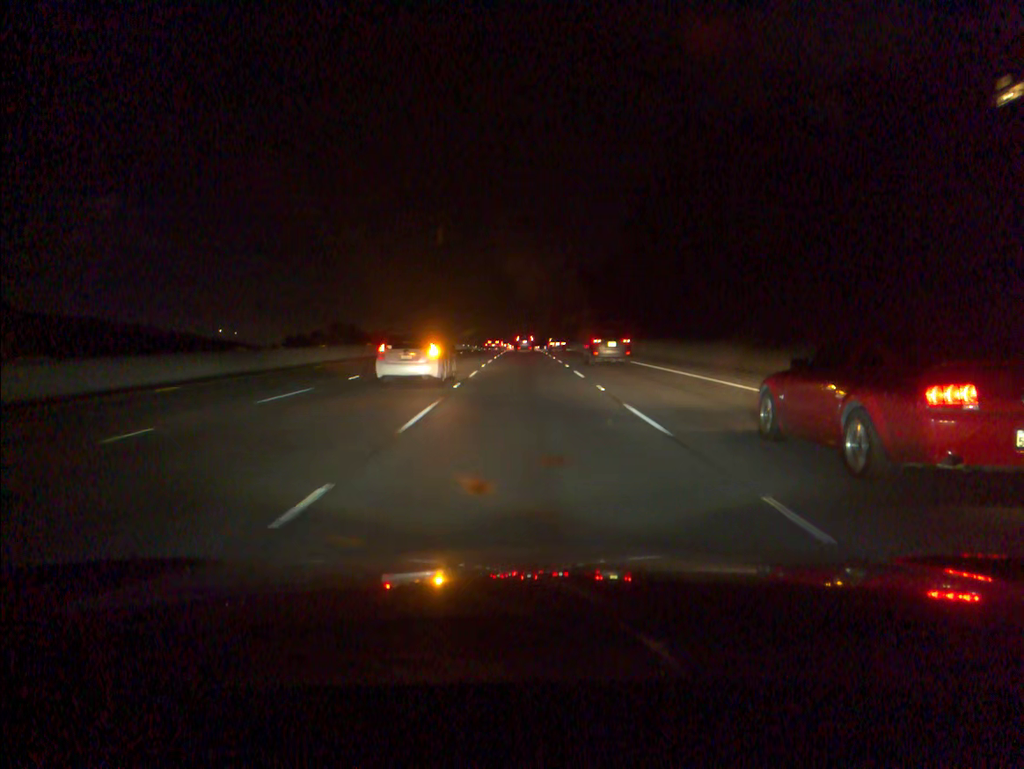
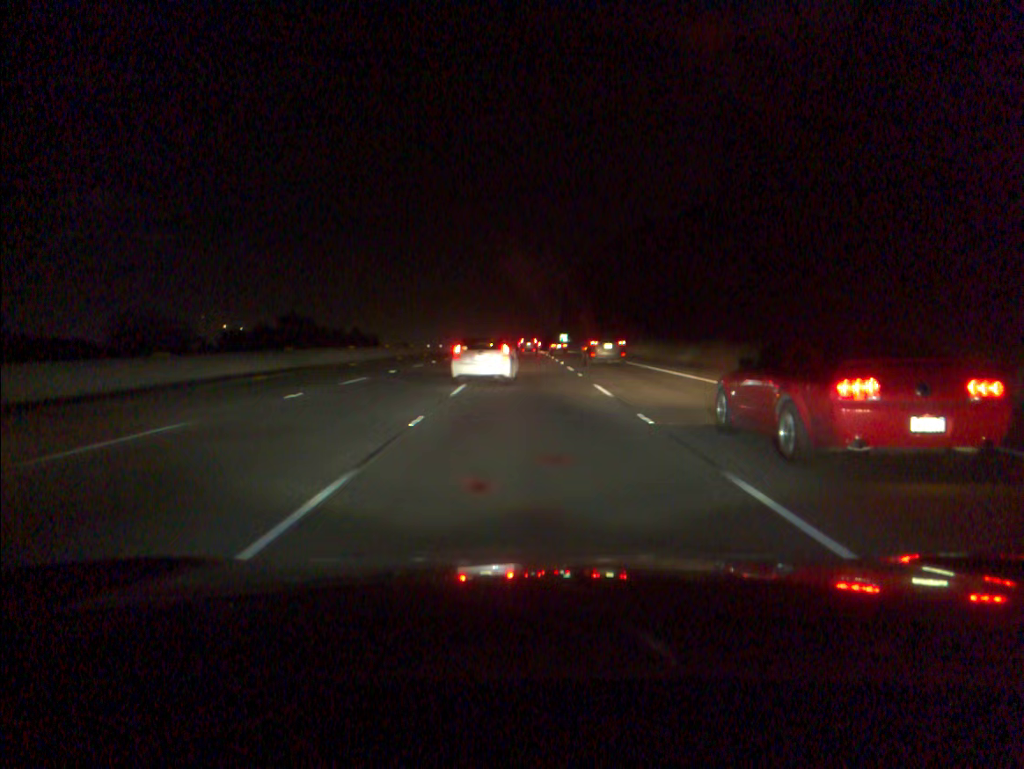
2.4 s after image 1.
(-0.2, +66.2) m; 0°
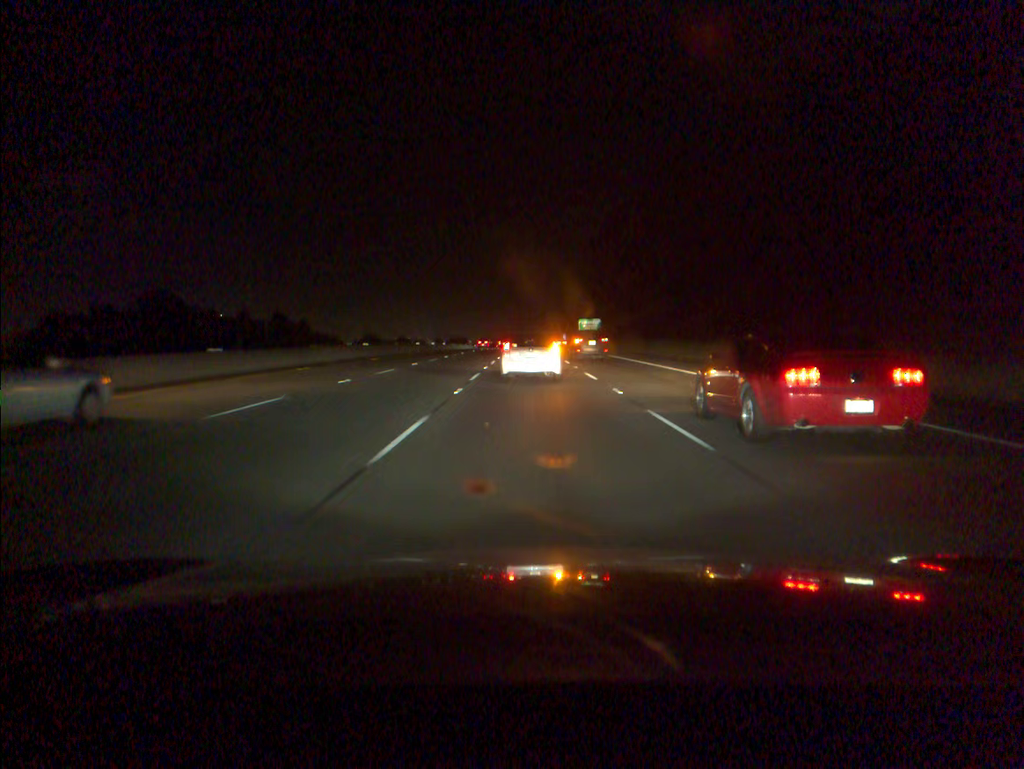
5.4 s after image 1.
(0.0, +82.8) m; 0°
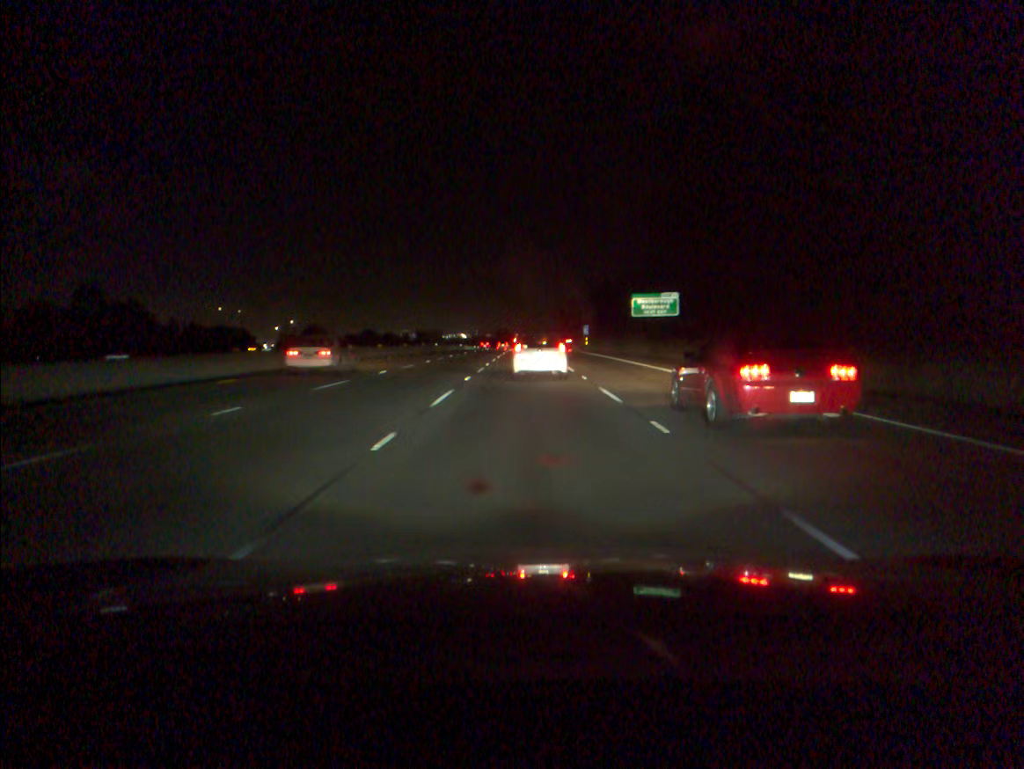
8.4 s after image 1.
(+0.2, +80.9) m; 0°
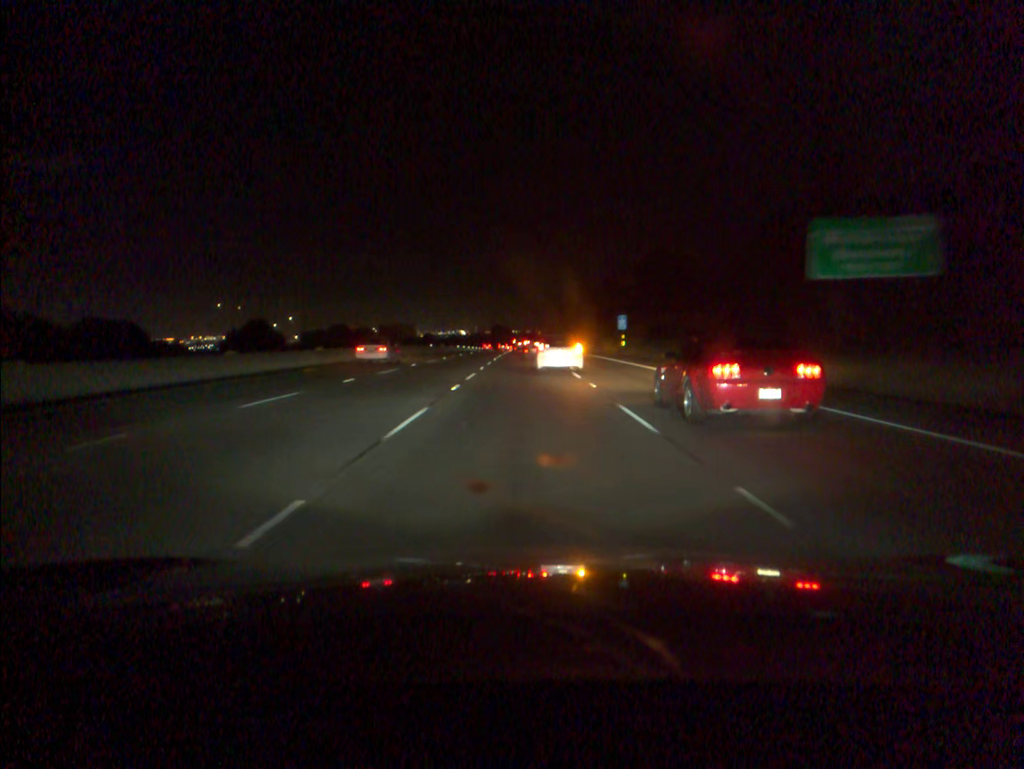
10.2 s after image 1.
(0.0, +48.7) m; 0°
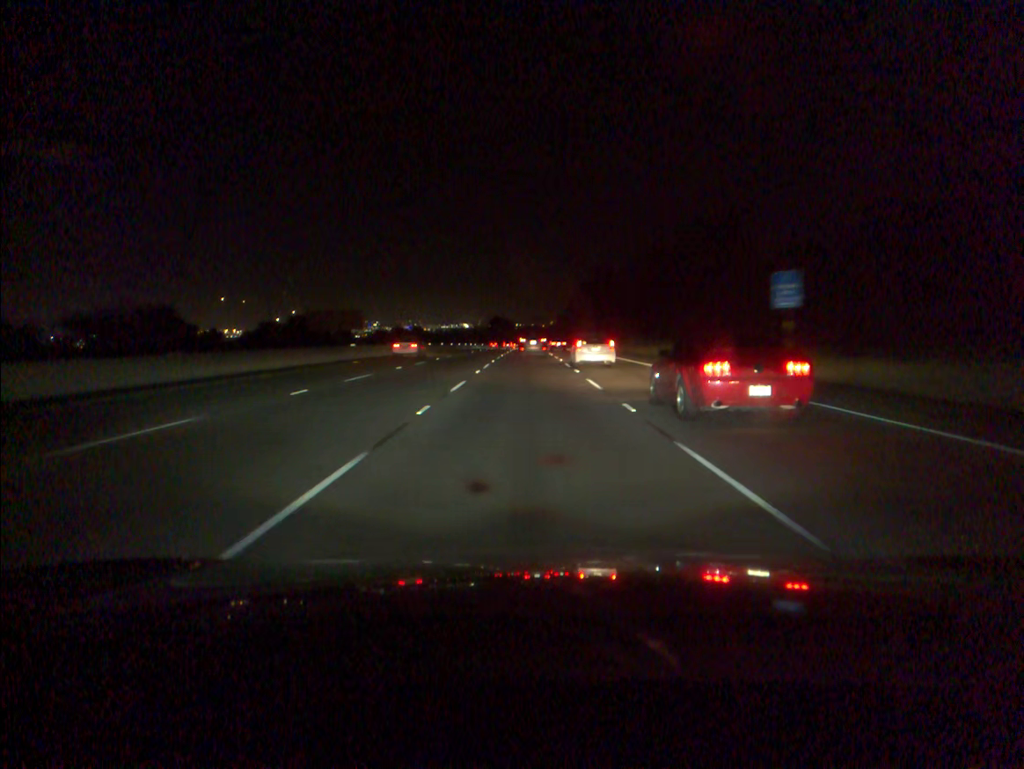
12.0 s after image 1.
(-0.1, +50.1) m; 0°
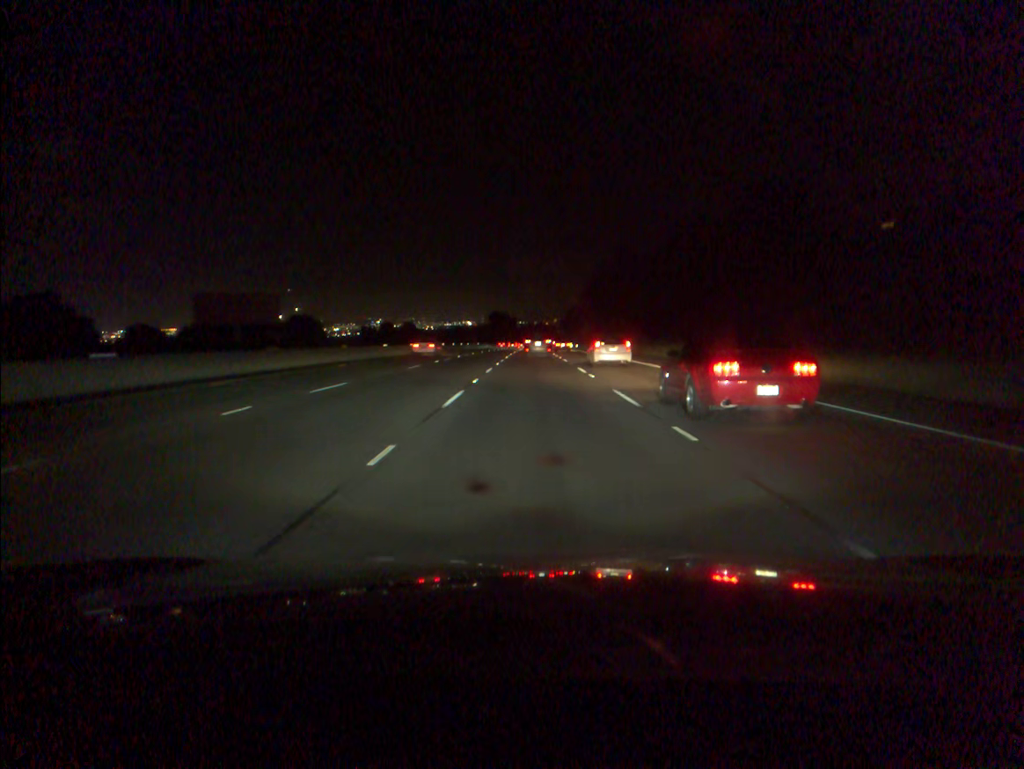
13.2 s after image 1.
(-0.1, +33.9) m; 0°
